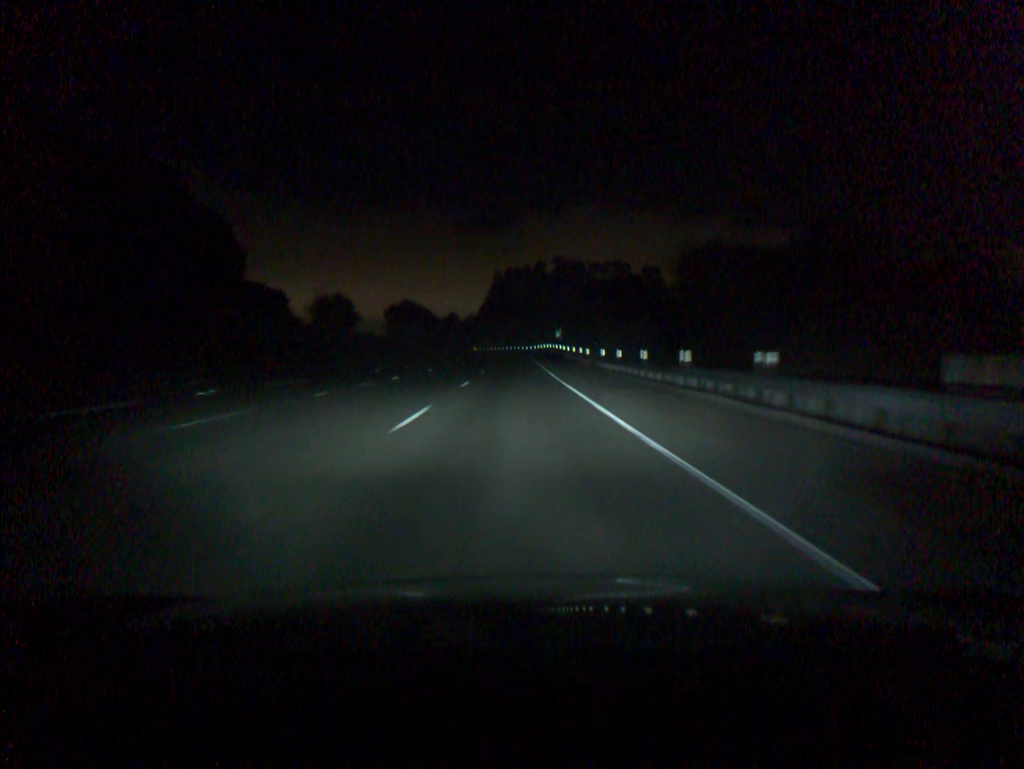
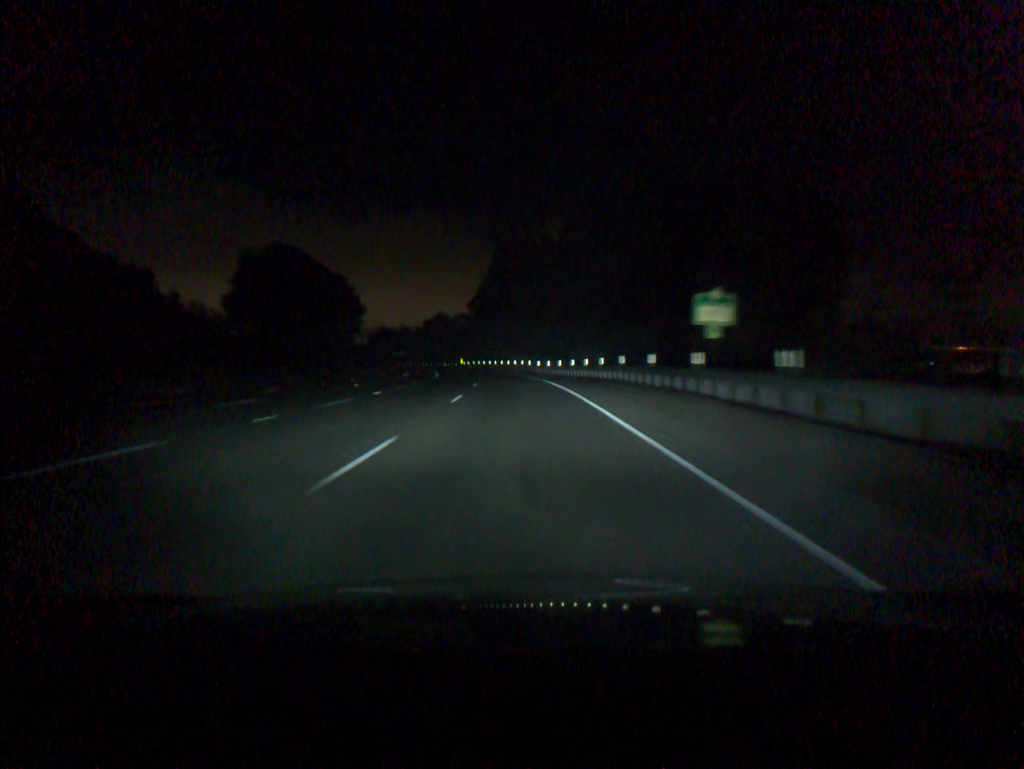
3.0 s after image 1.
(-0.4, +92.2) m; -1°
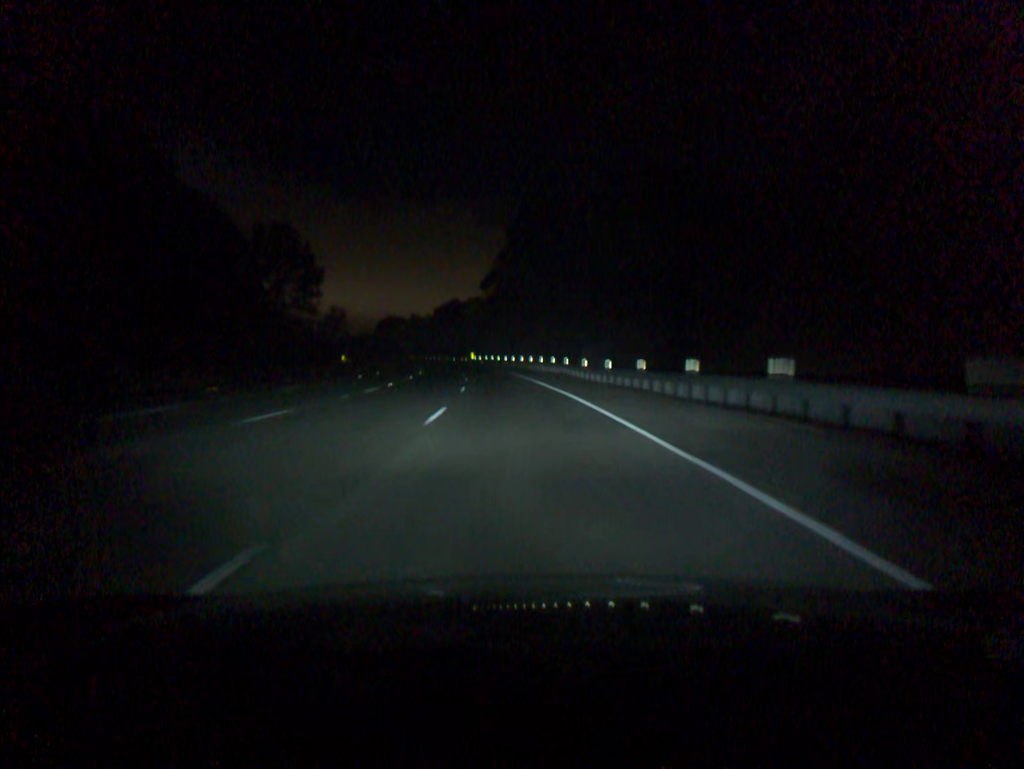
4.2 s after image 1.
(-0.4, +36.7) m; -2°
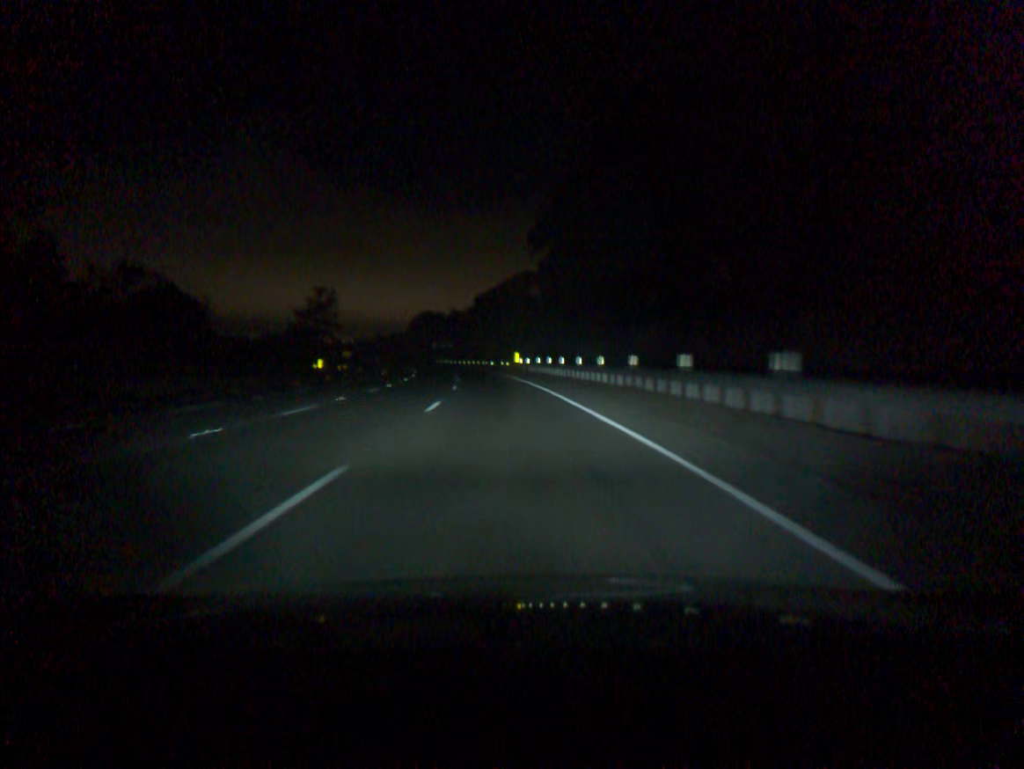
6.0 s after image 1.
(-1.8, +54.9) m; -4°
